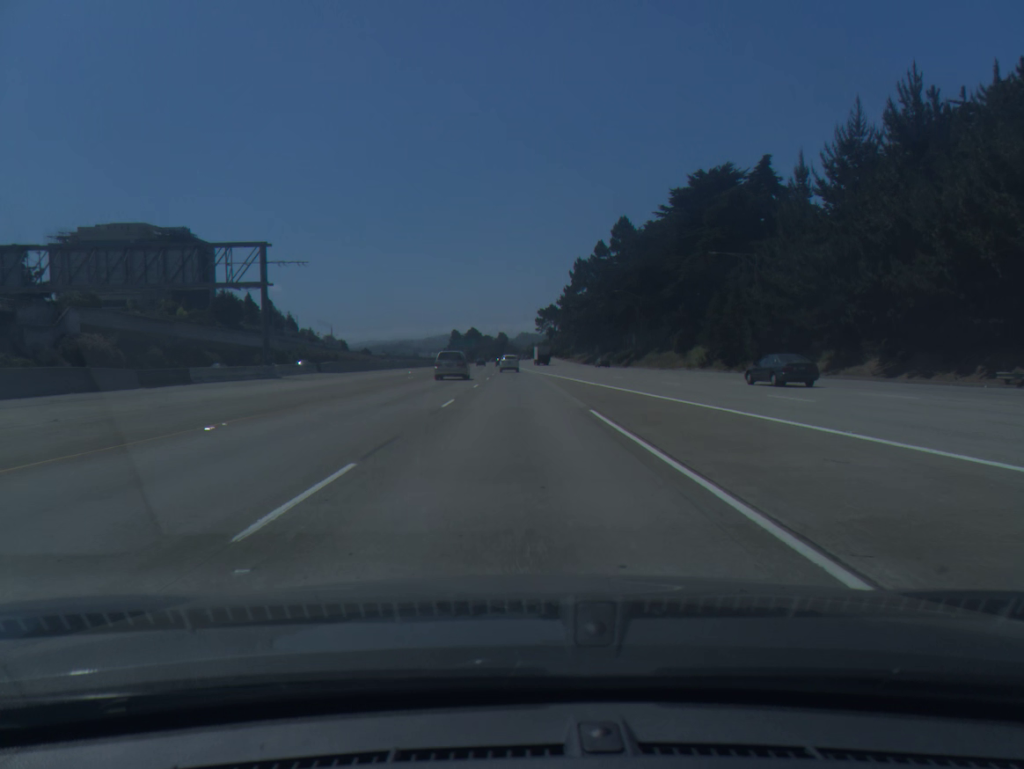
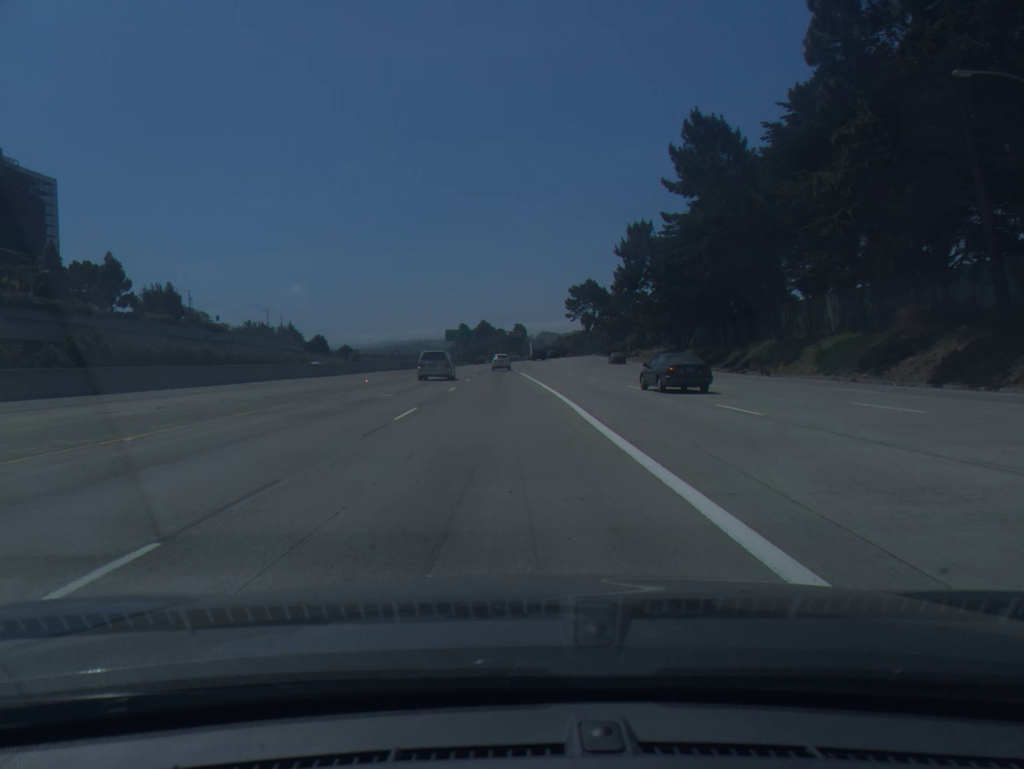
(-0.5, +91.9) m; -1°
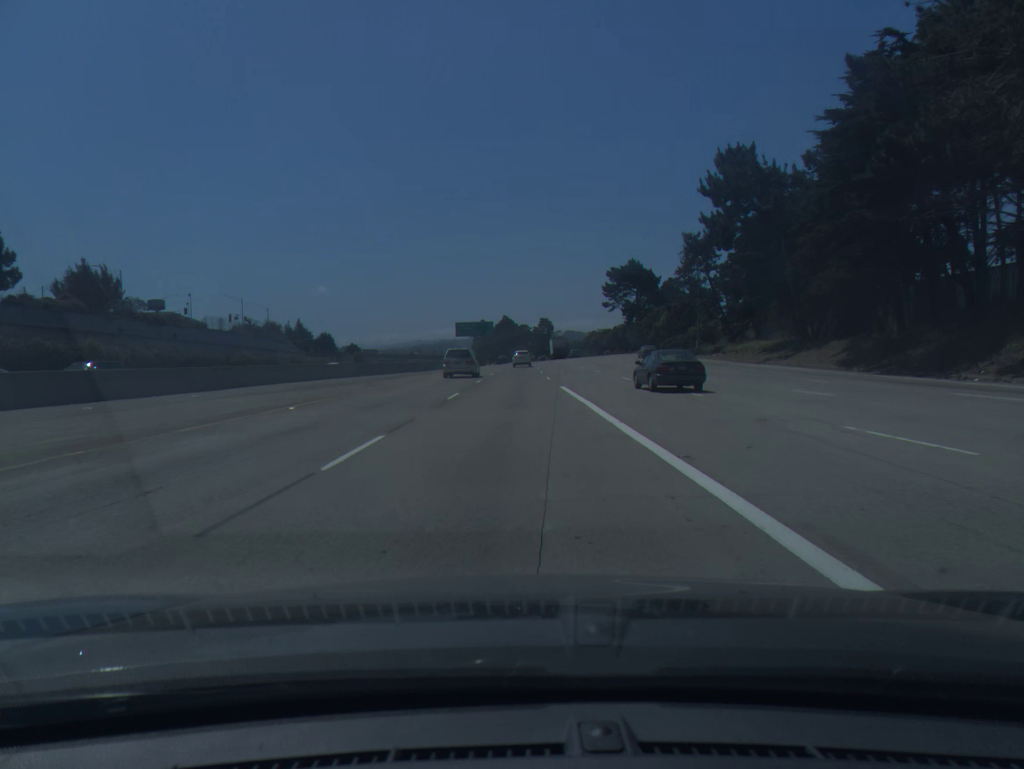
(-0.6, +36.7) m; -2°
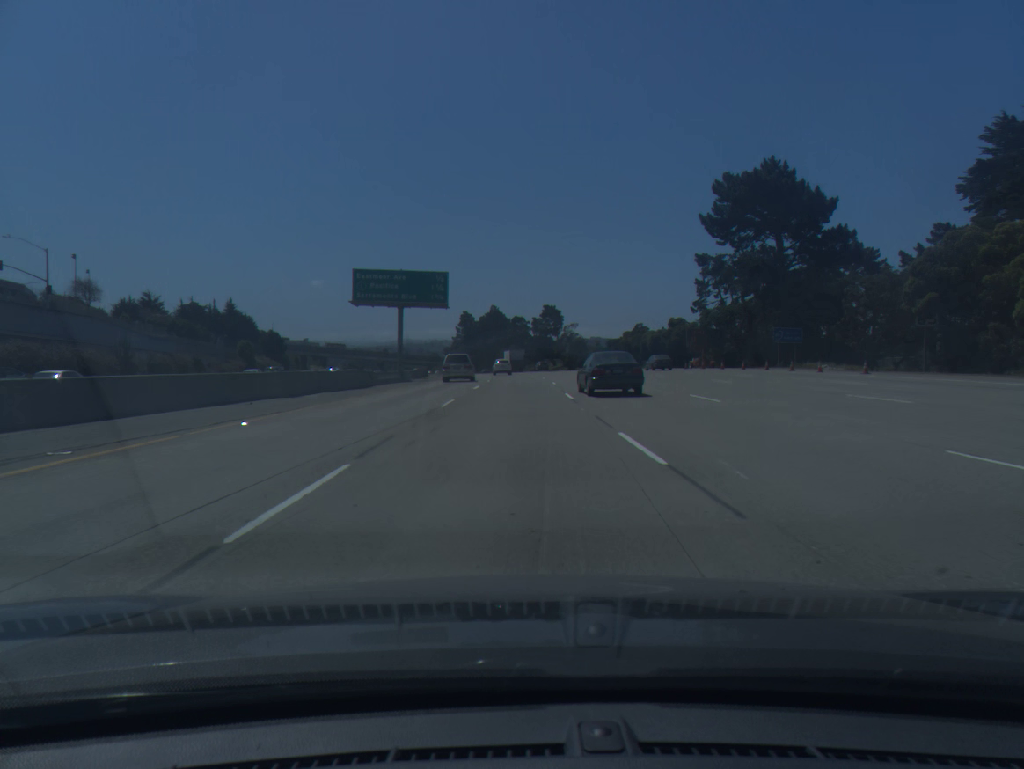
(+0.2, +91.3) m; +1°
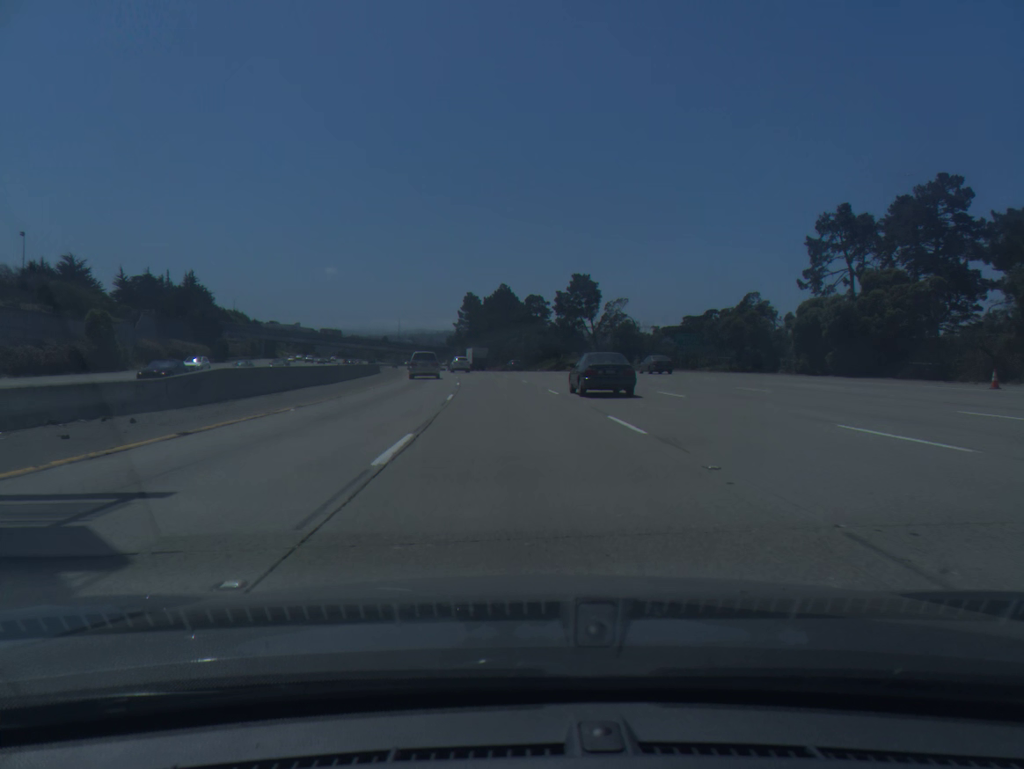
(-0.4, +54.6) m; -1°
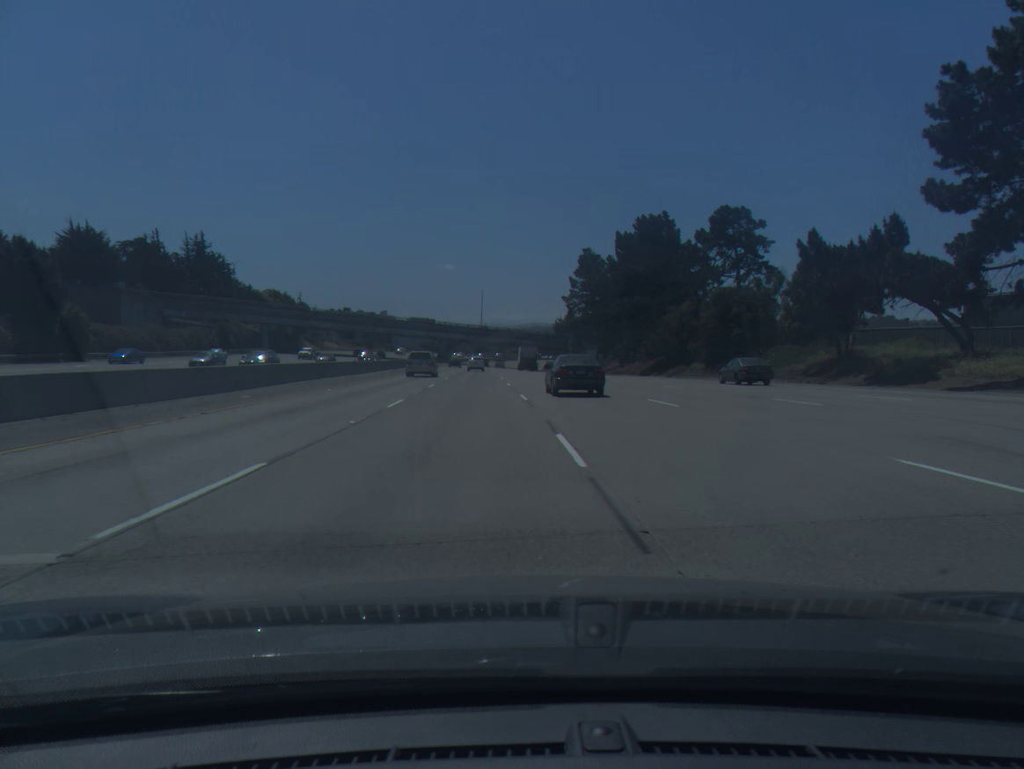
(-5.8, +91.3) m; -8°
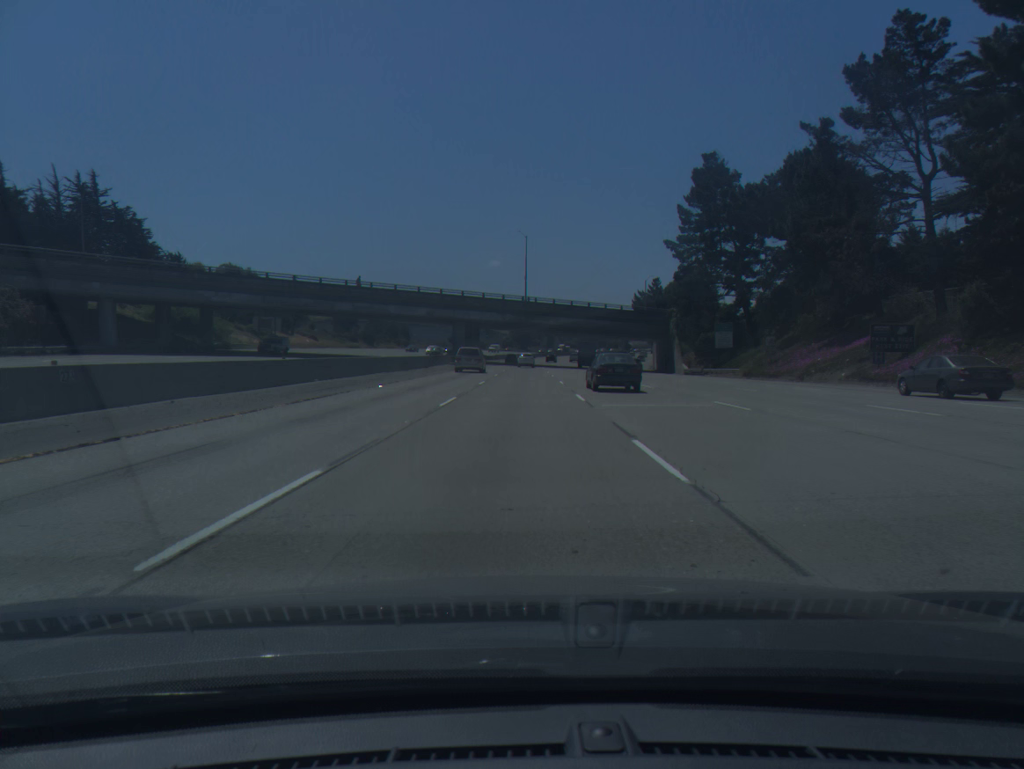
(-3.6, +73.8) m; -4°
